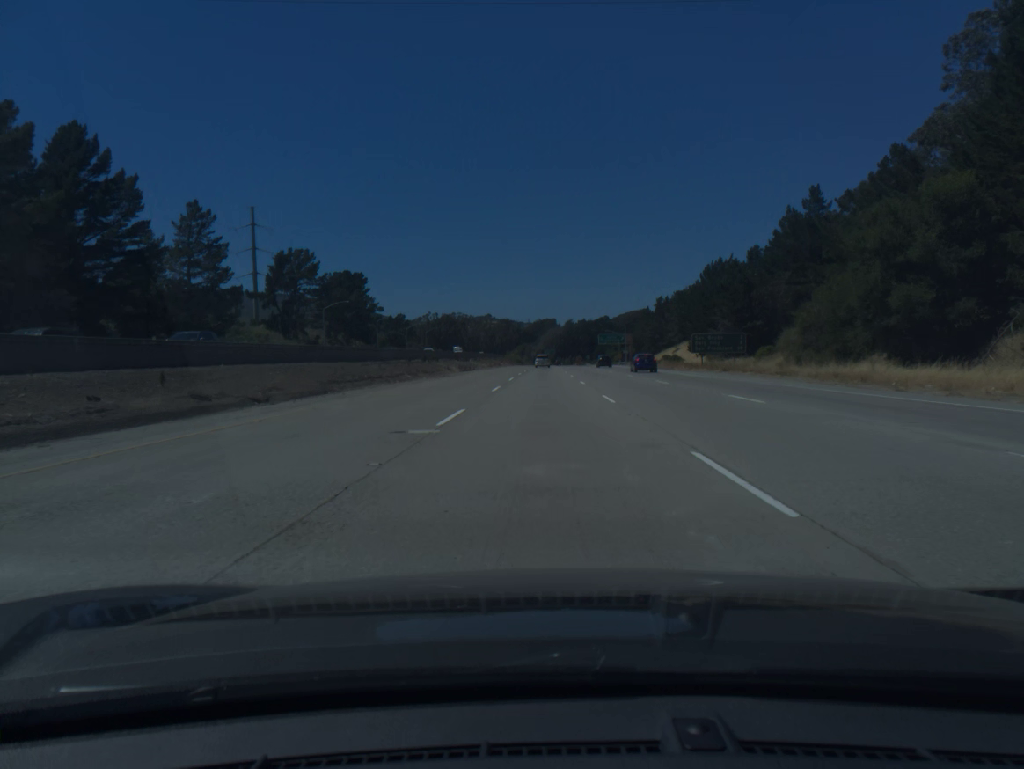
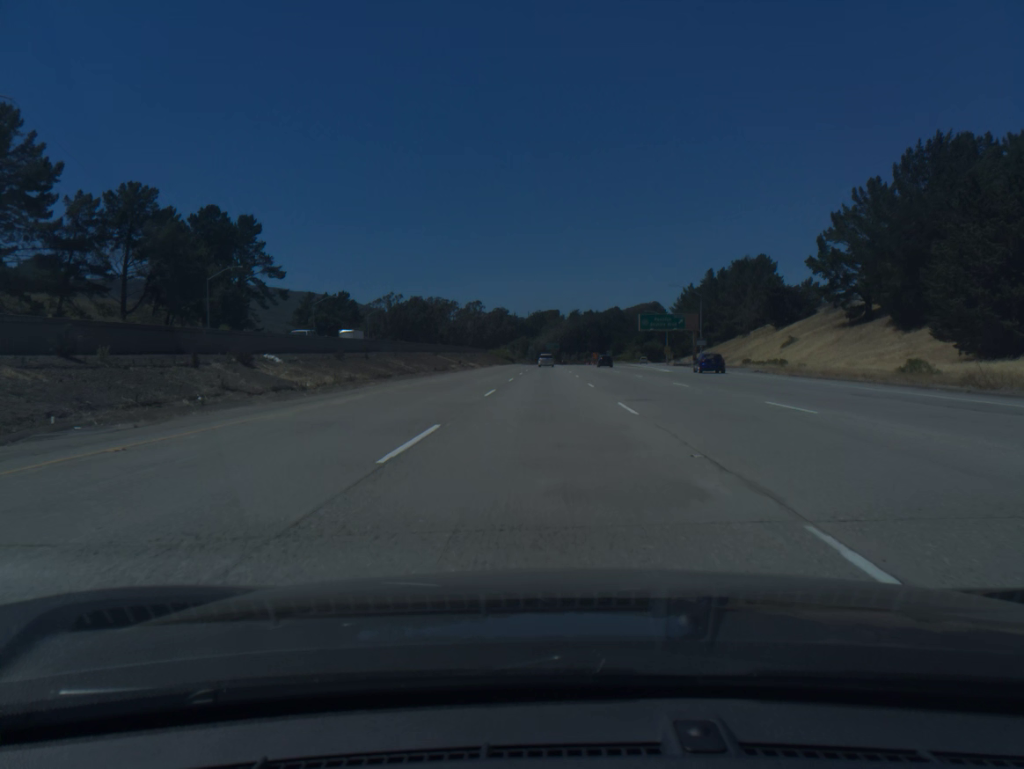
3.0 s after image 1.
(-0.1, +92.4) m; 0°
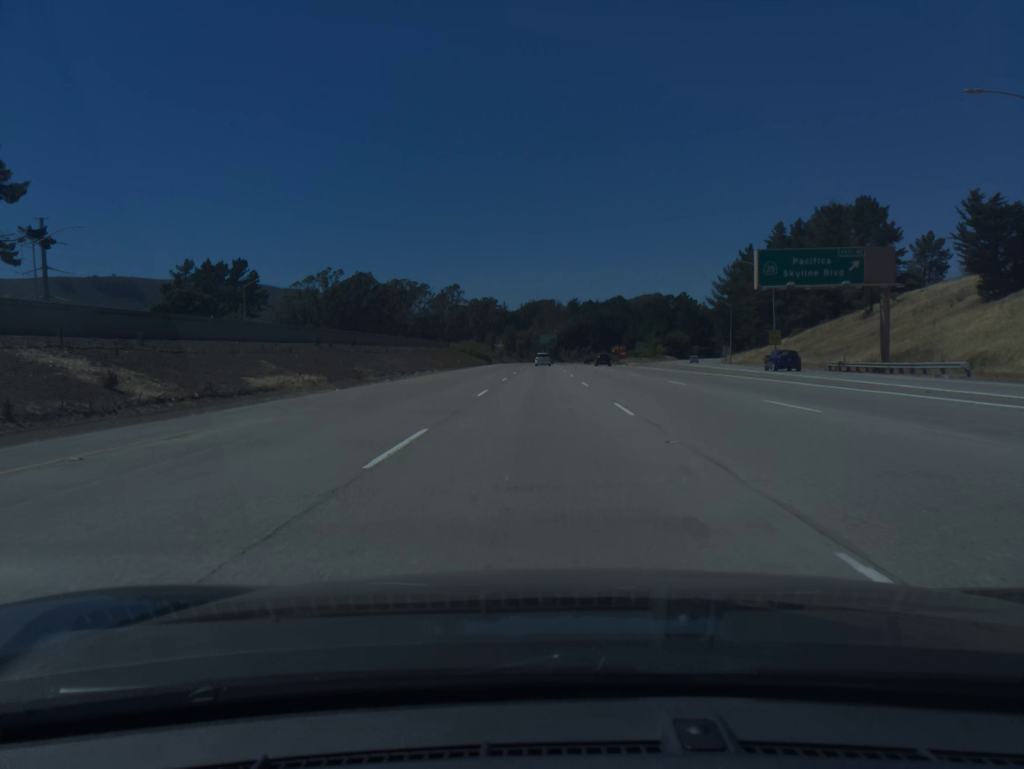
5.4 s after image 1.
(+0.3, +73.7) m; 0°
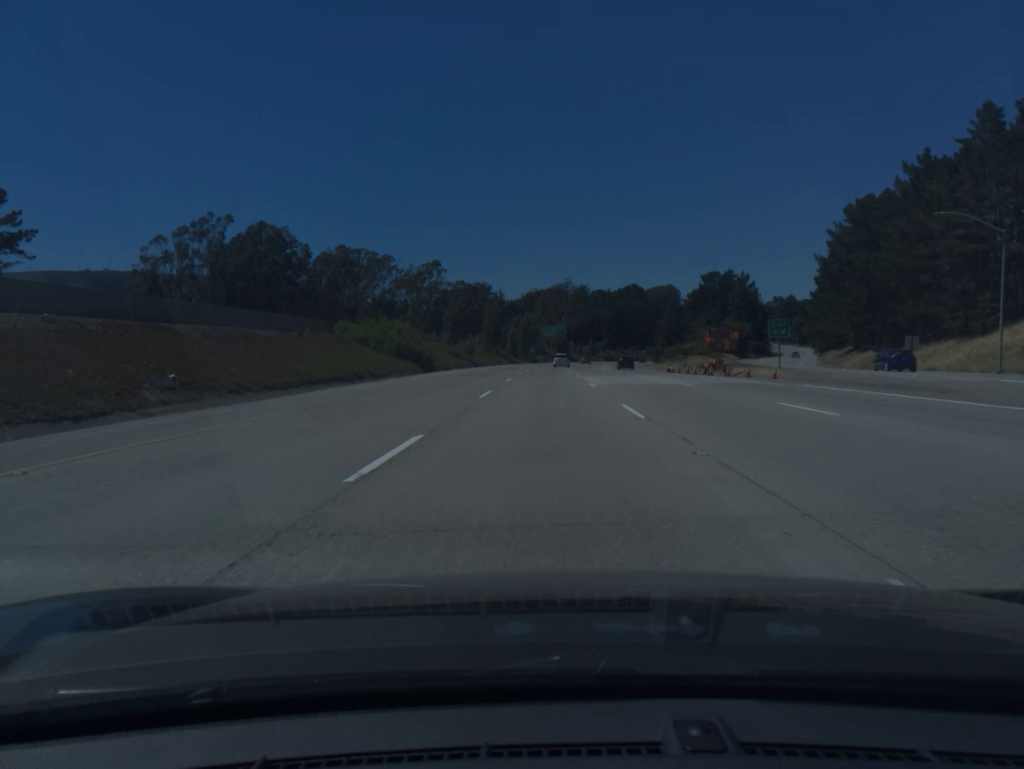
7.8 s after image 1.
(-0.3, +73.6) m; 0°
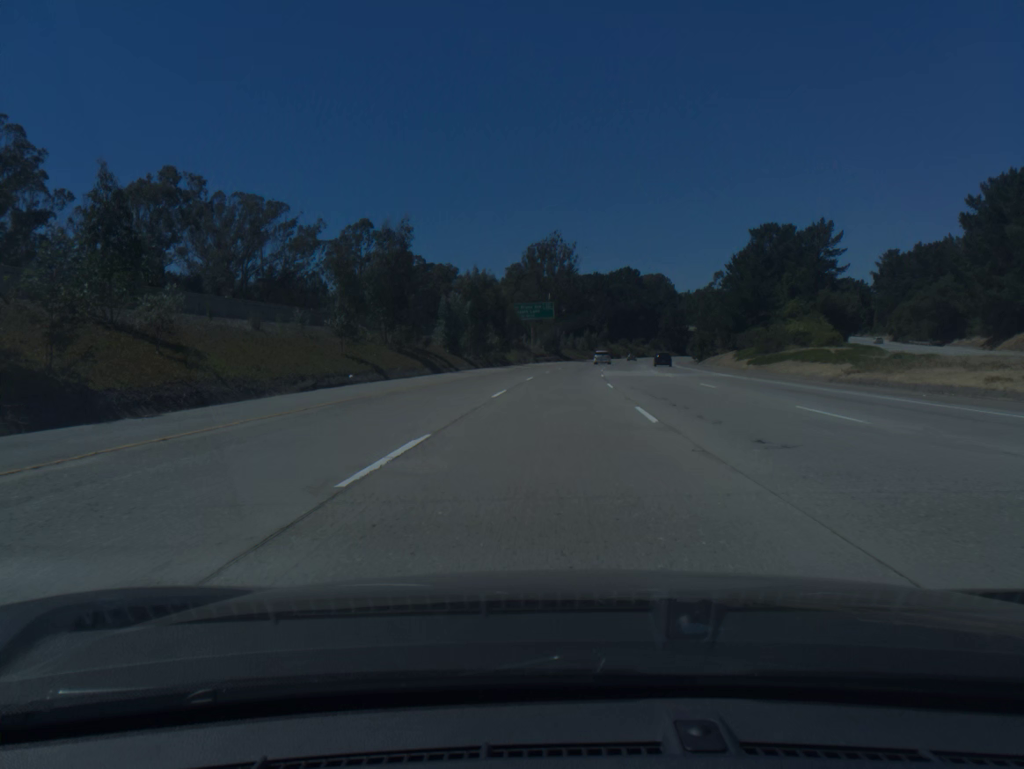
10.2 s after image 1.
(+0.5, +73.6) m; +1°
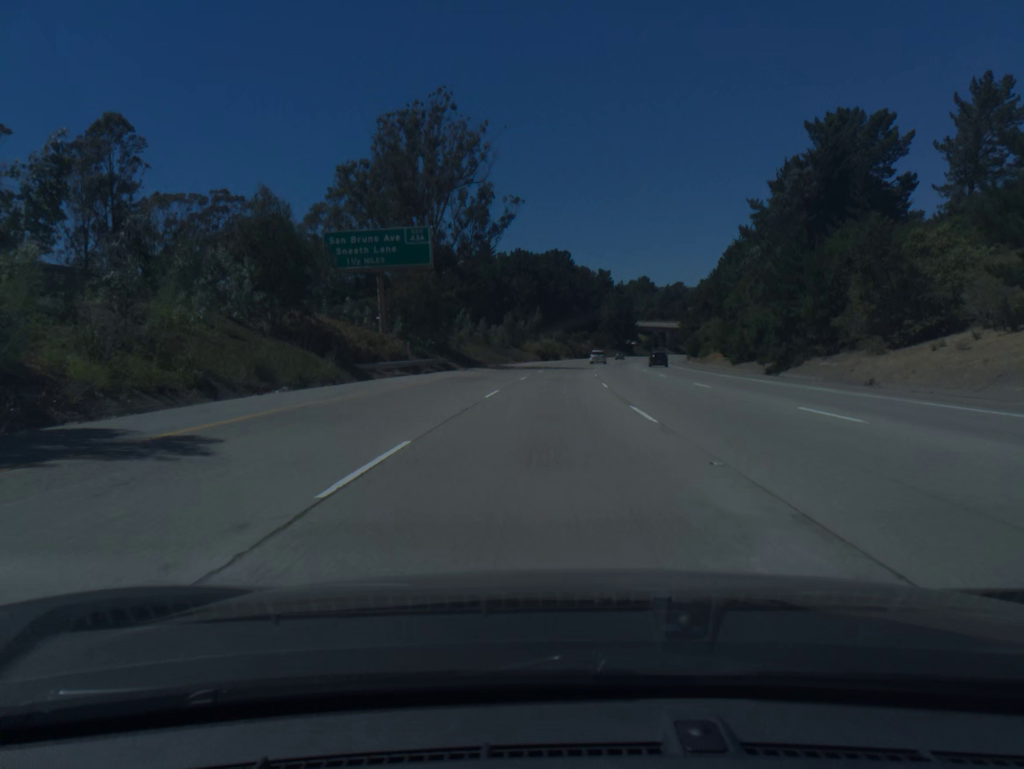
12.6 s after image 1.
(+3.7, +73.5) m; +6°
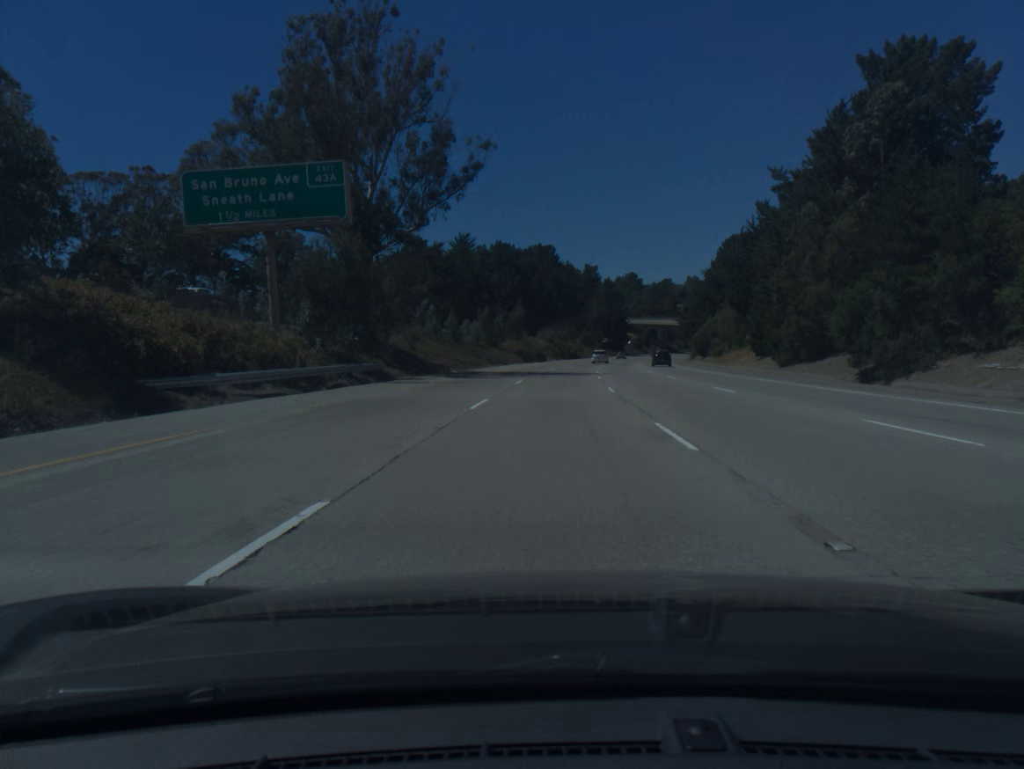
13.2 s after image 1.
(+0.2, +18.5) m; +1°
